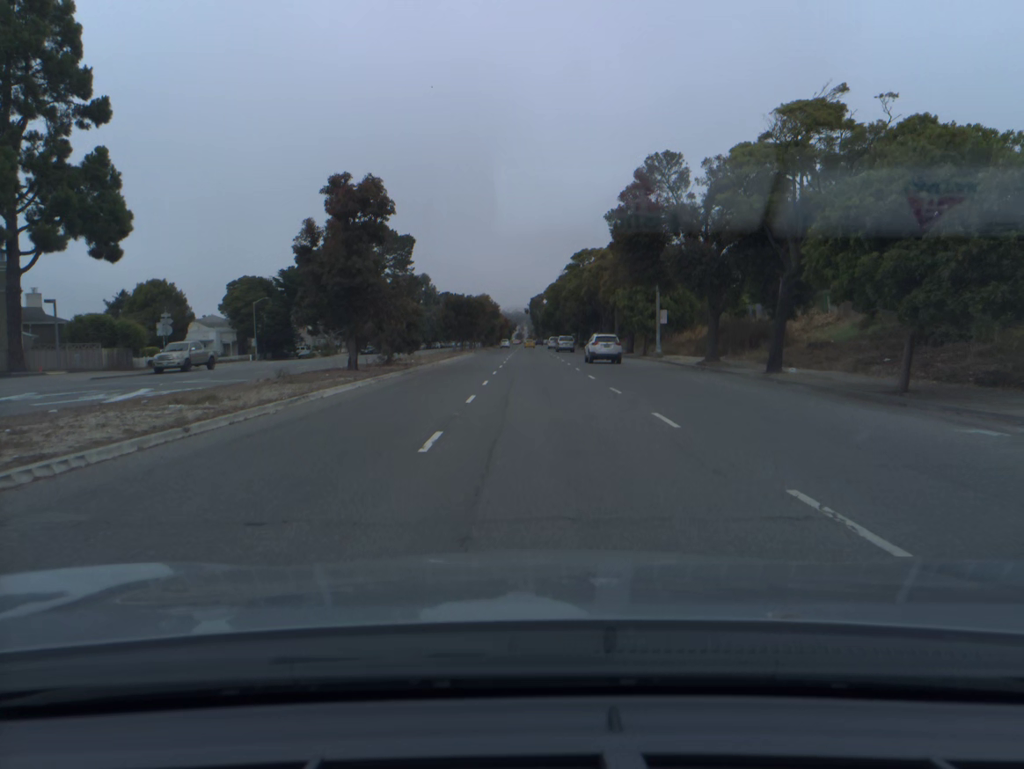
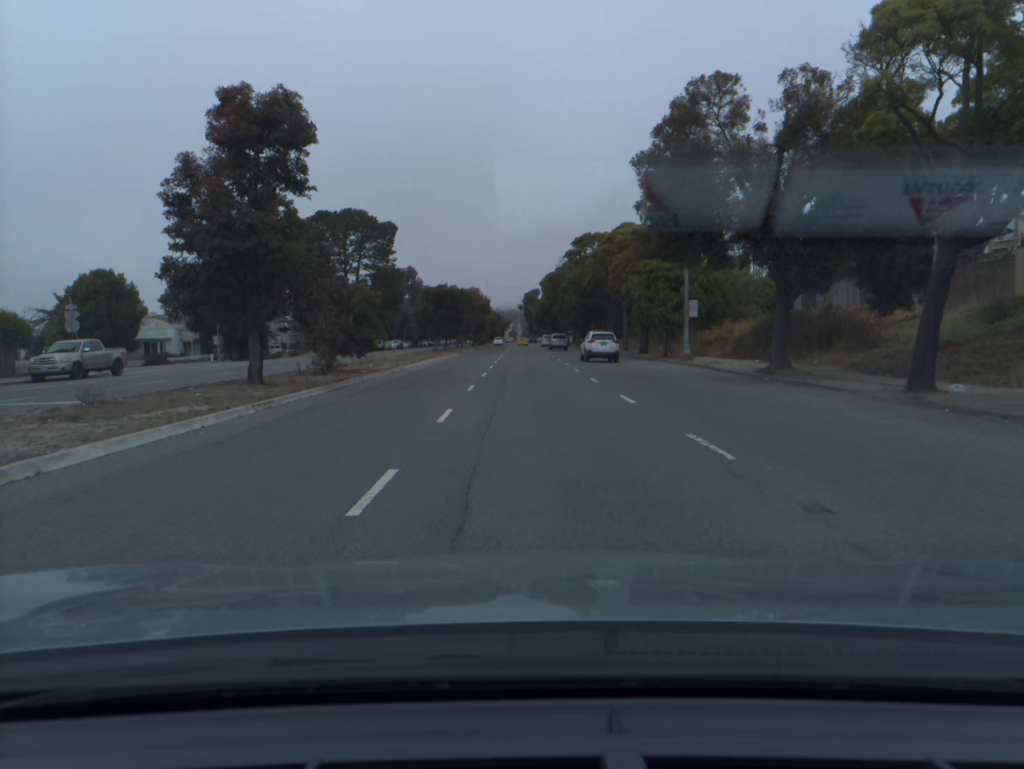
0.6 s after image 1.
(0.0, +10.9) m; 0°
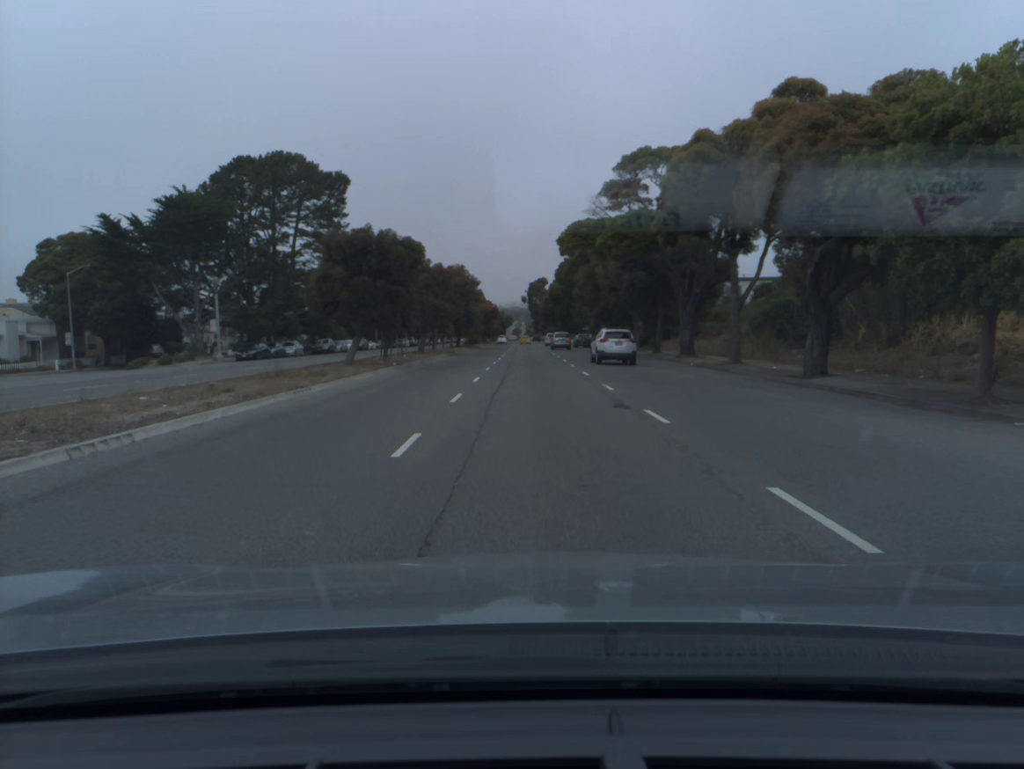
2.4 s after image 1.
(0.0, +33.4) m; 0°
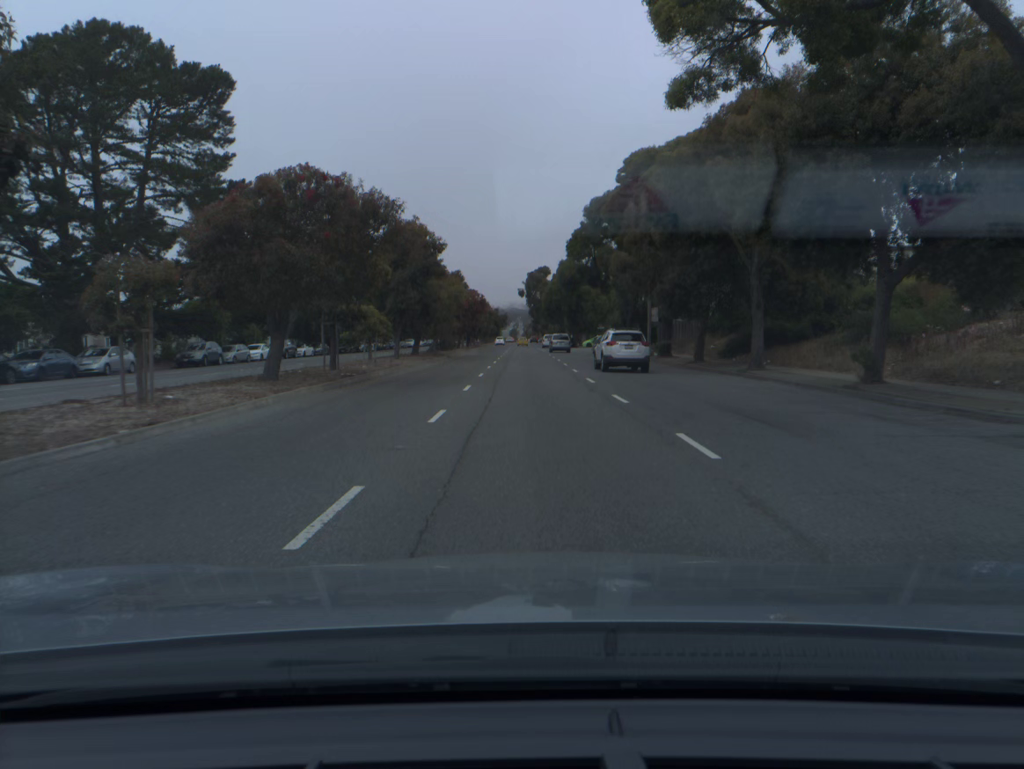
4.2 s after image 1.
(+0.1, +33.1) m; 0°
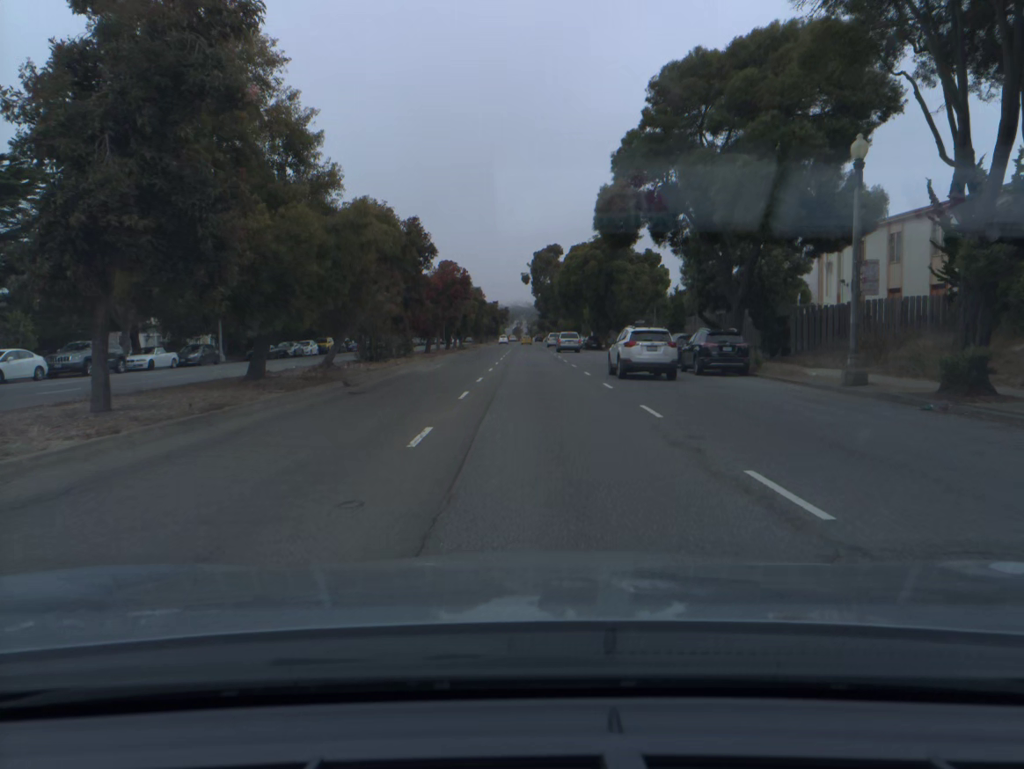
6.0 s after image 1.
(-0.1, +32.7) m; 0°
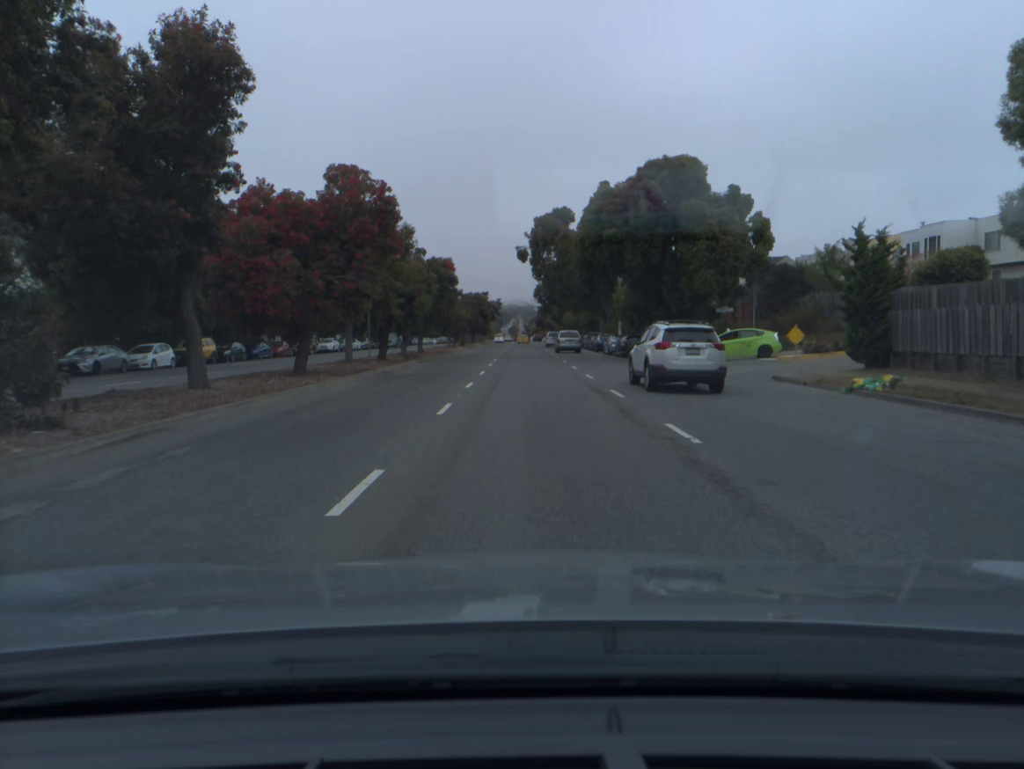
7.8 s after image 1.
(0.0, +32.6) m; 0°
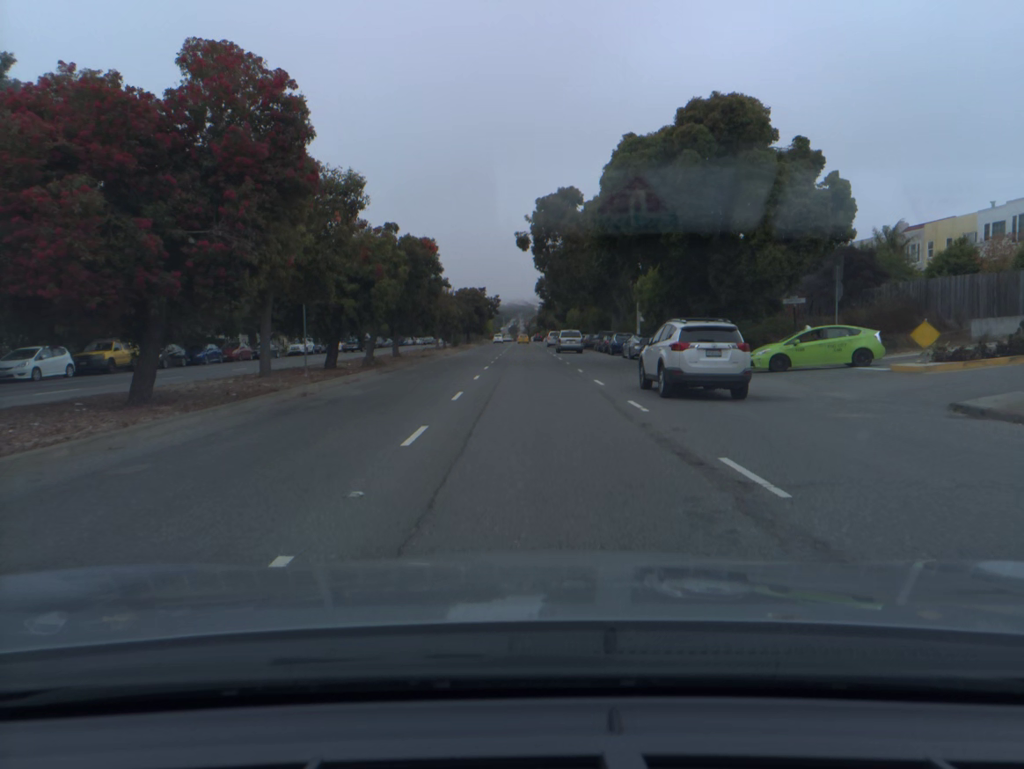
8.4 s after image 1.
(0.0, +10.8) m; 0°
